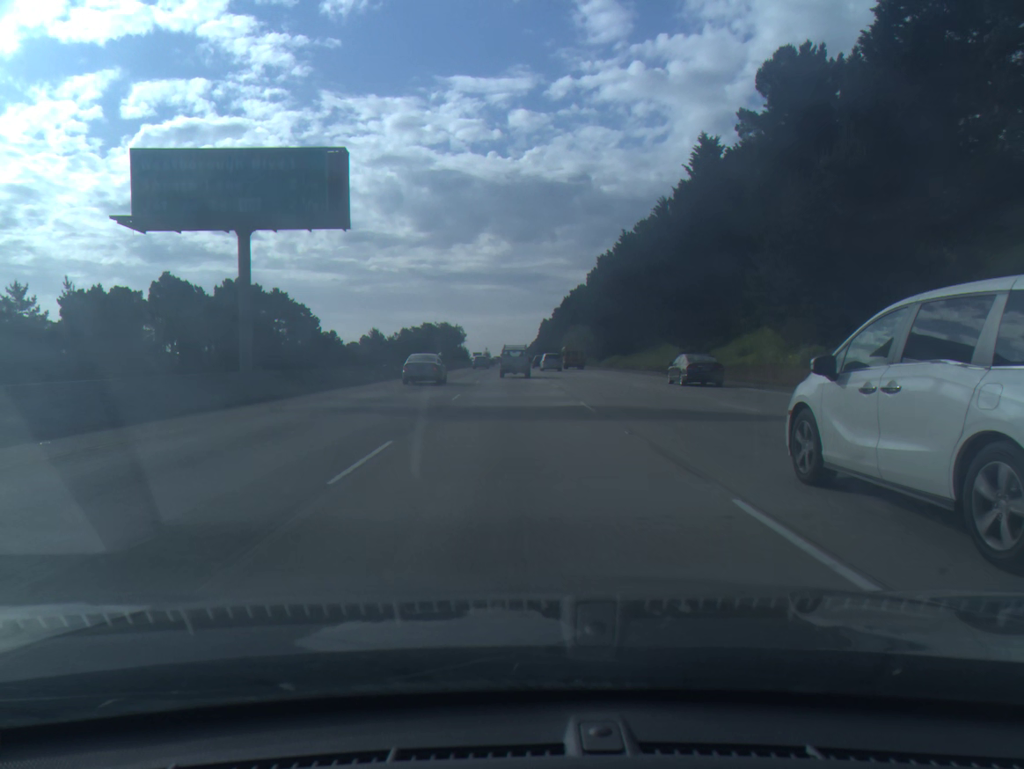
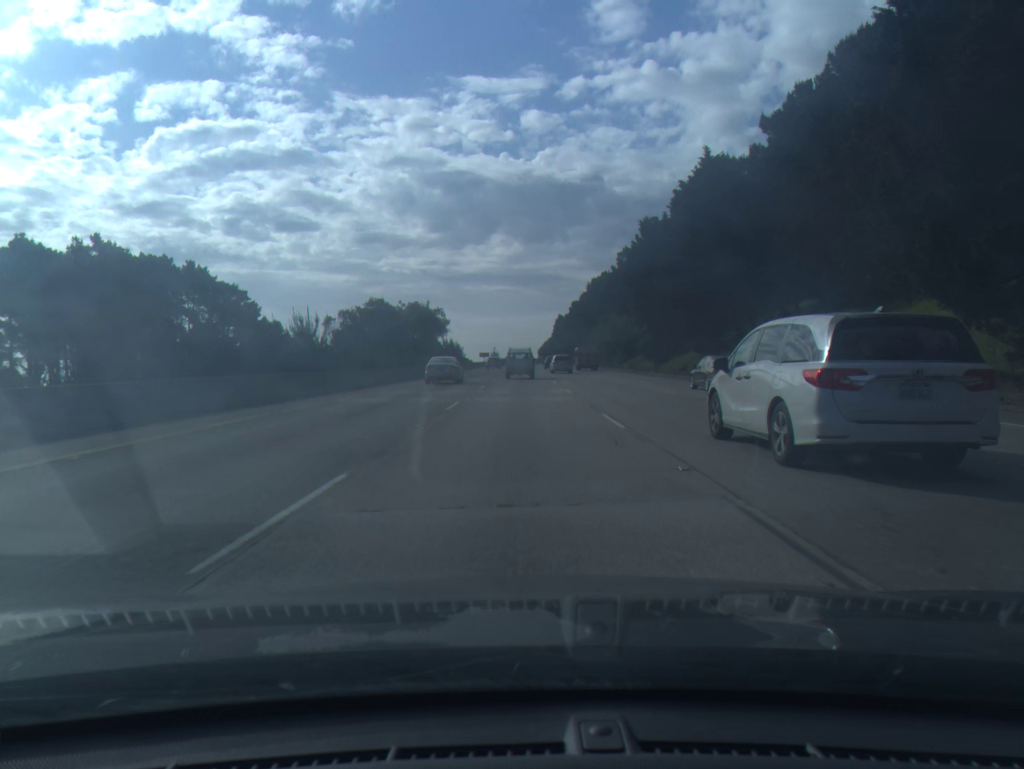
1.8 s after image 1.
(-0.3, +47.5) m; -1°
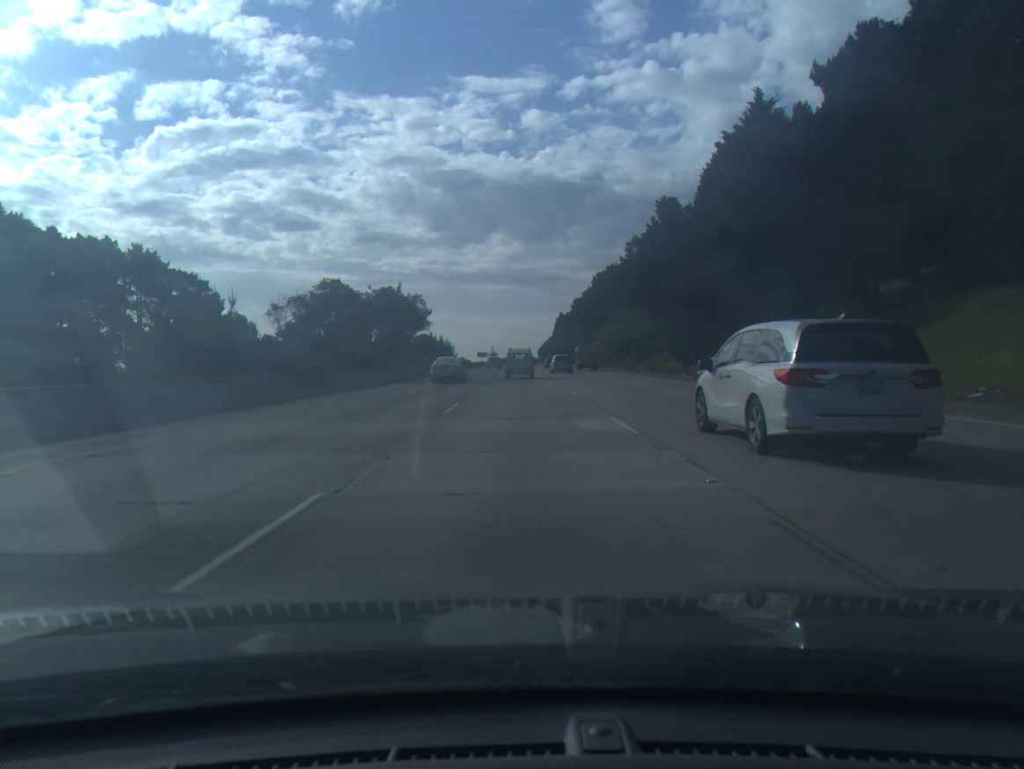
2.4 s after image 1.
(0.0, +15.8) m; 0°
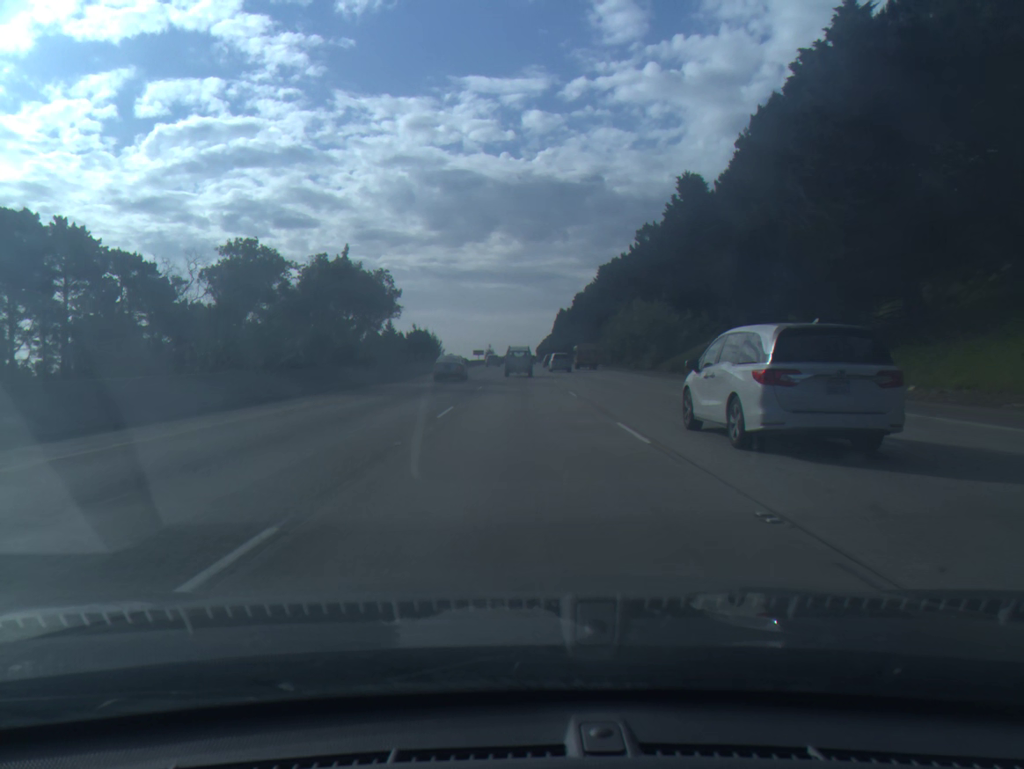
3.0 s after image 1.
(0.0, +15.9) m; 0°
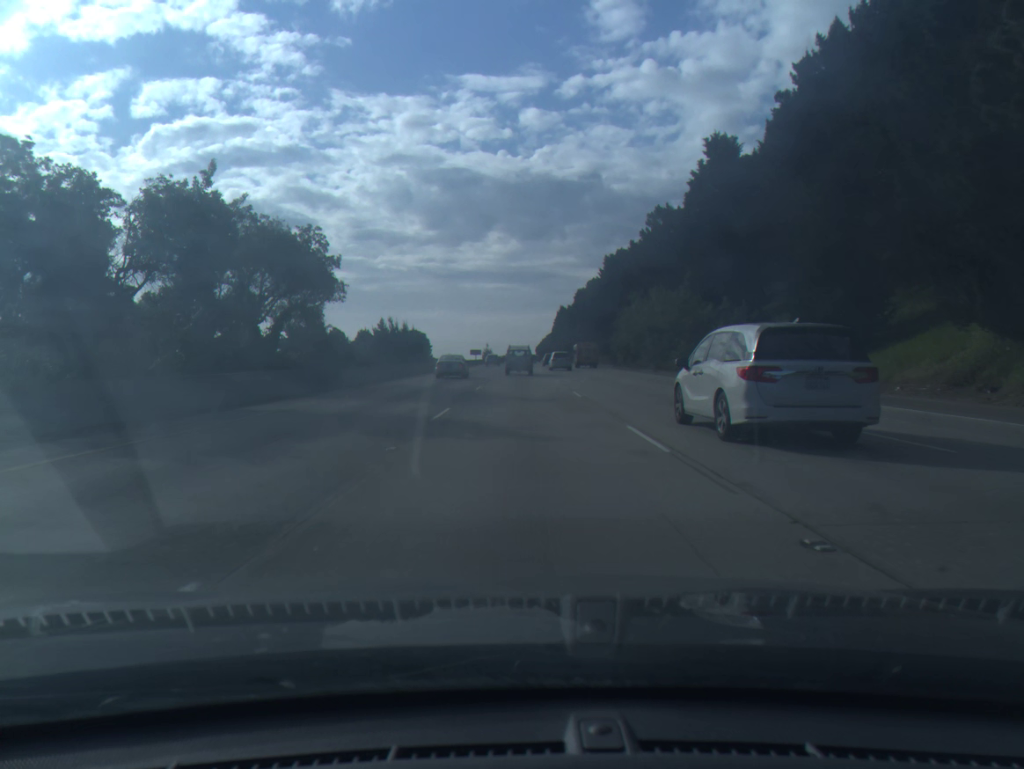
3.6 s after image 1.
(0.0, +16.0) m; 0°
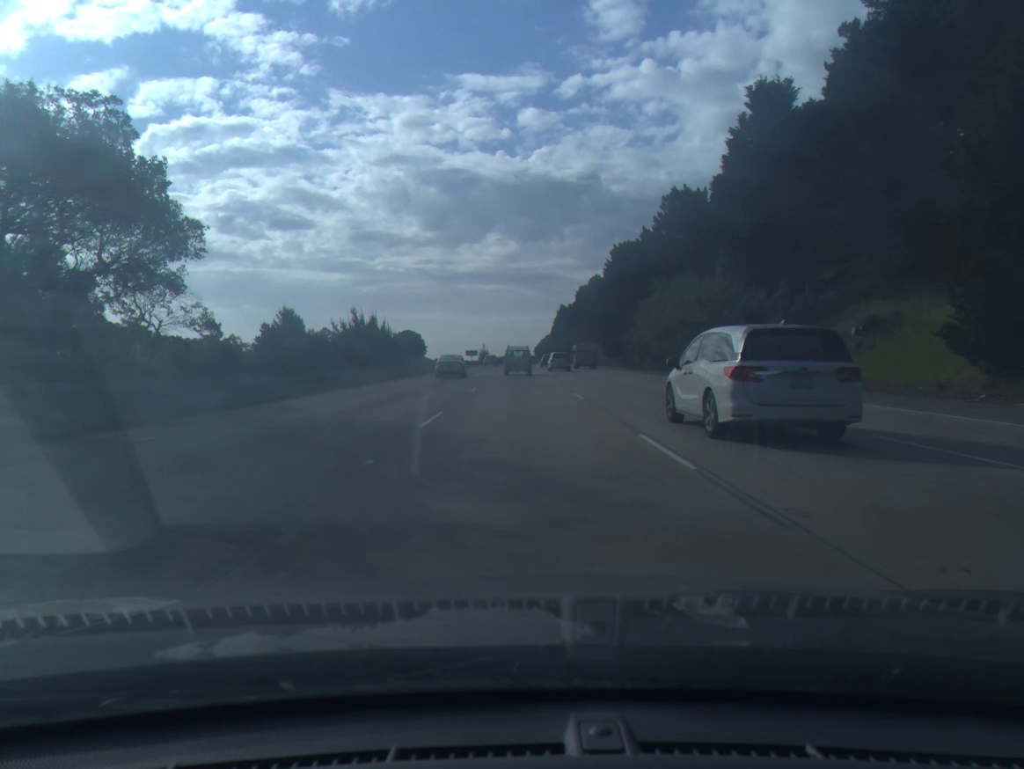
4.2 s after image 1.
(0.0, +16.1) m; 0°
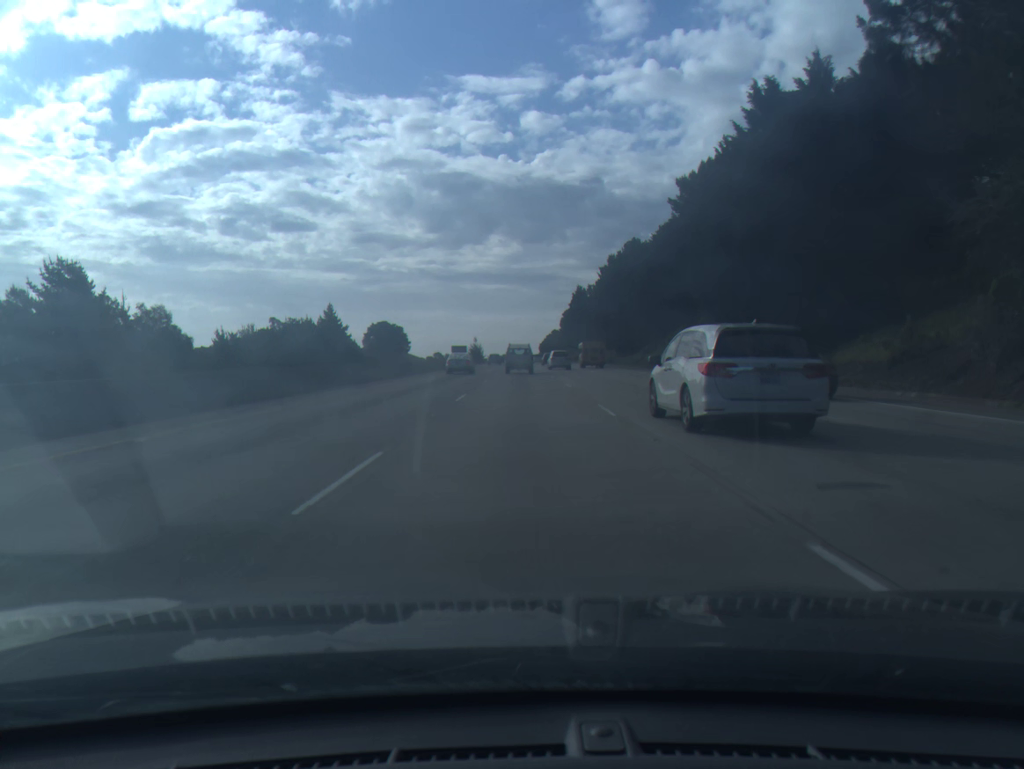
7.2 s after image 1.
(0.0, +80.7) m; 0°
